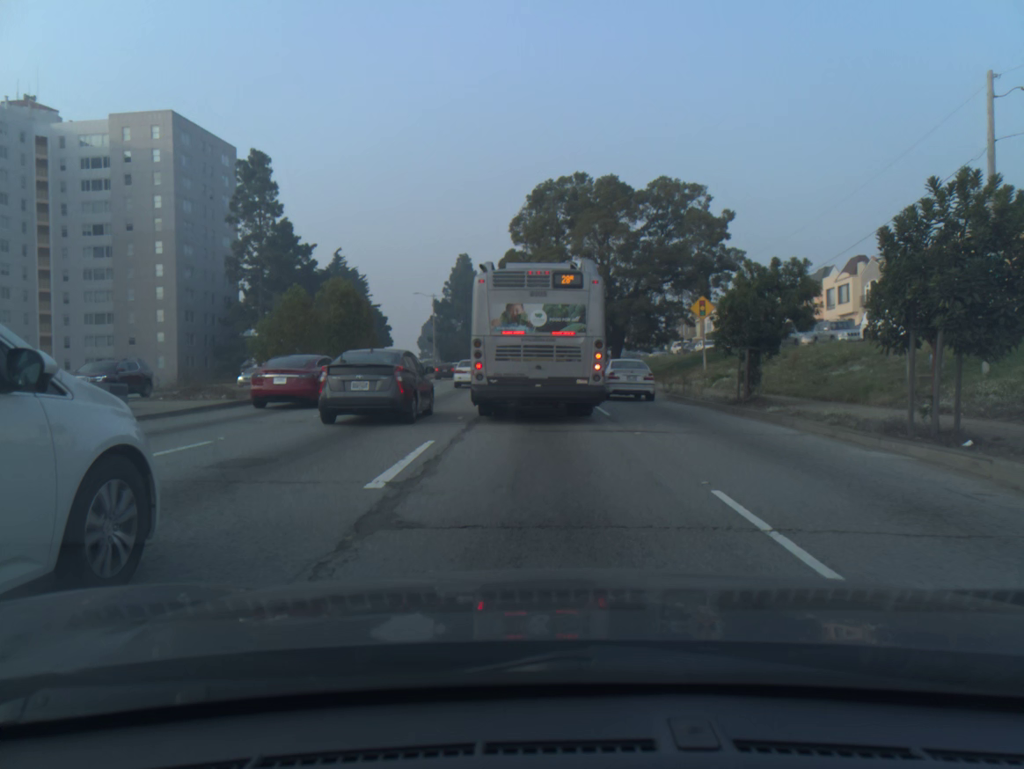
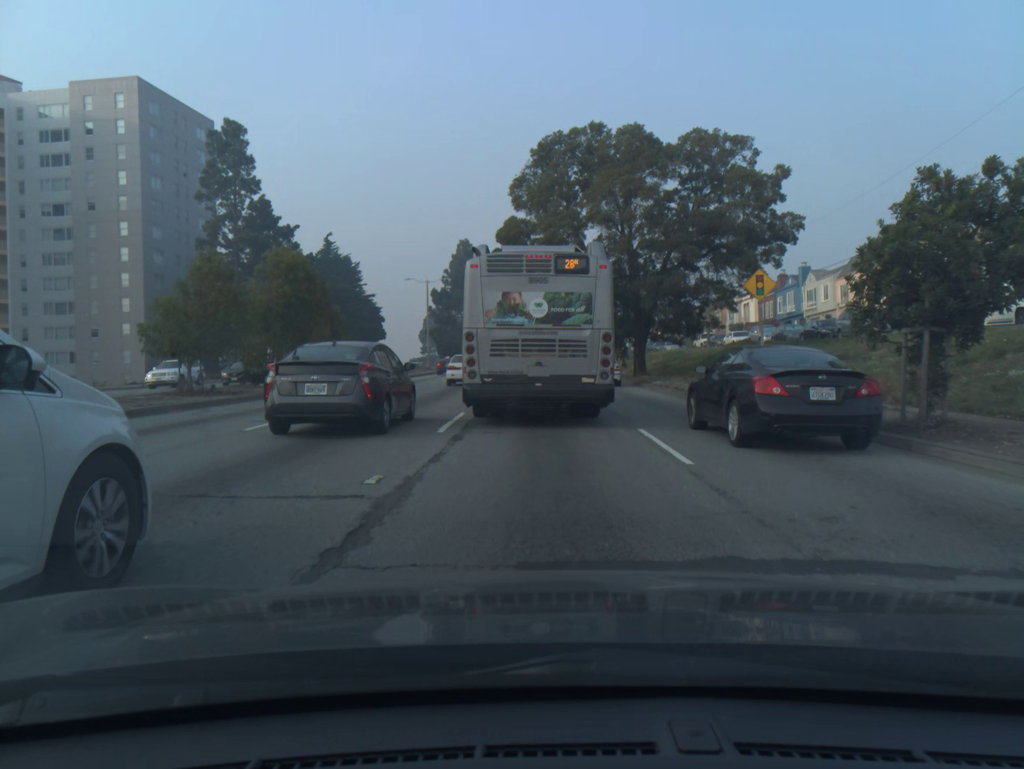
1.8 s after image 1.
(-0.1, +9.0) m; -1°
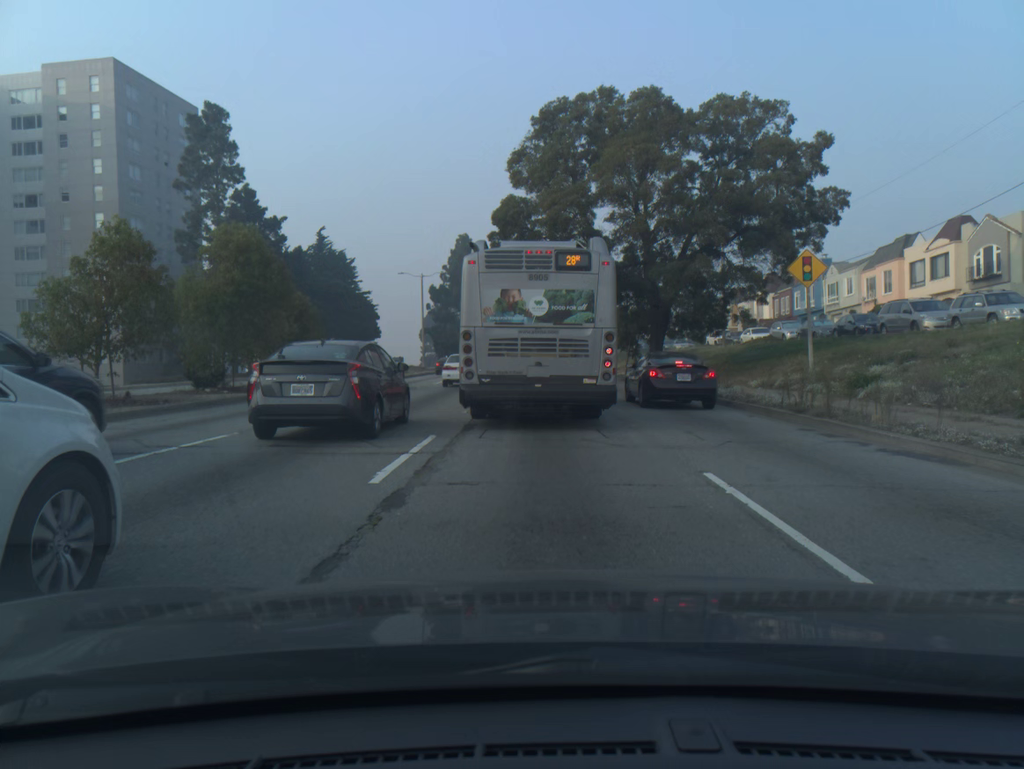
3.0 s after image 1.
(0.0, +5.2) m; 0°
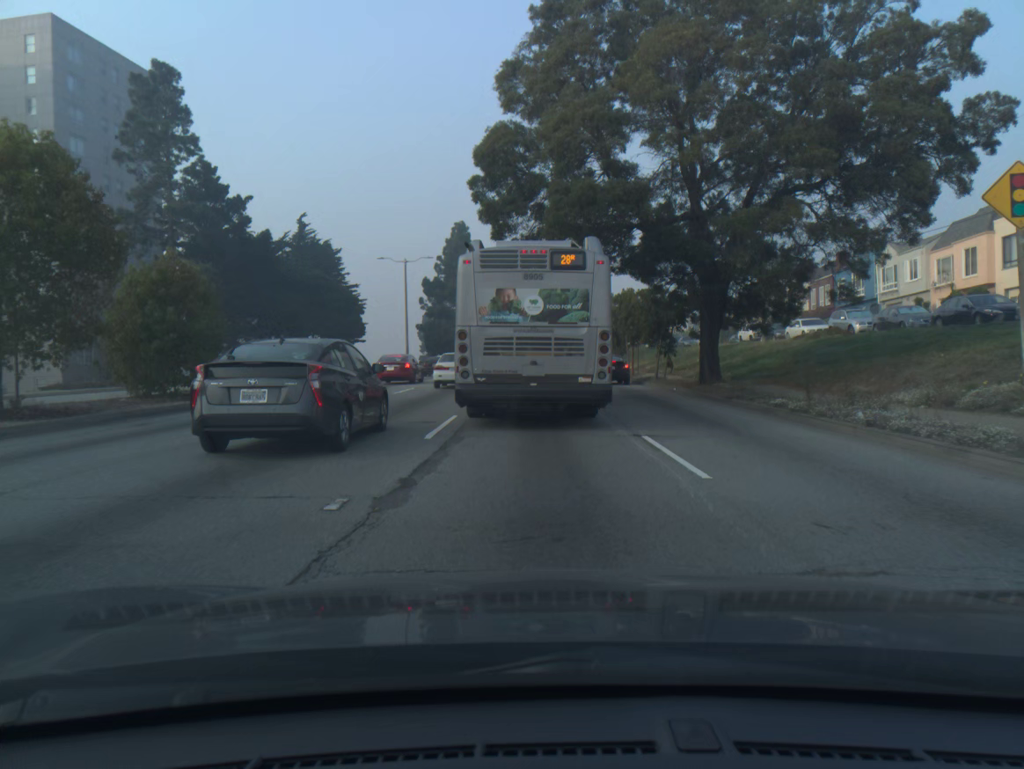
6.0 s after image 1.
(0.0, +10.9) m; 0°
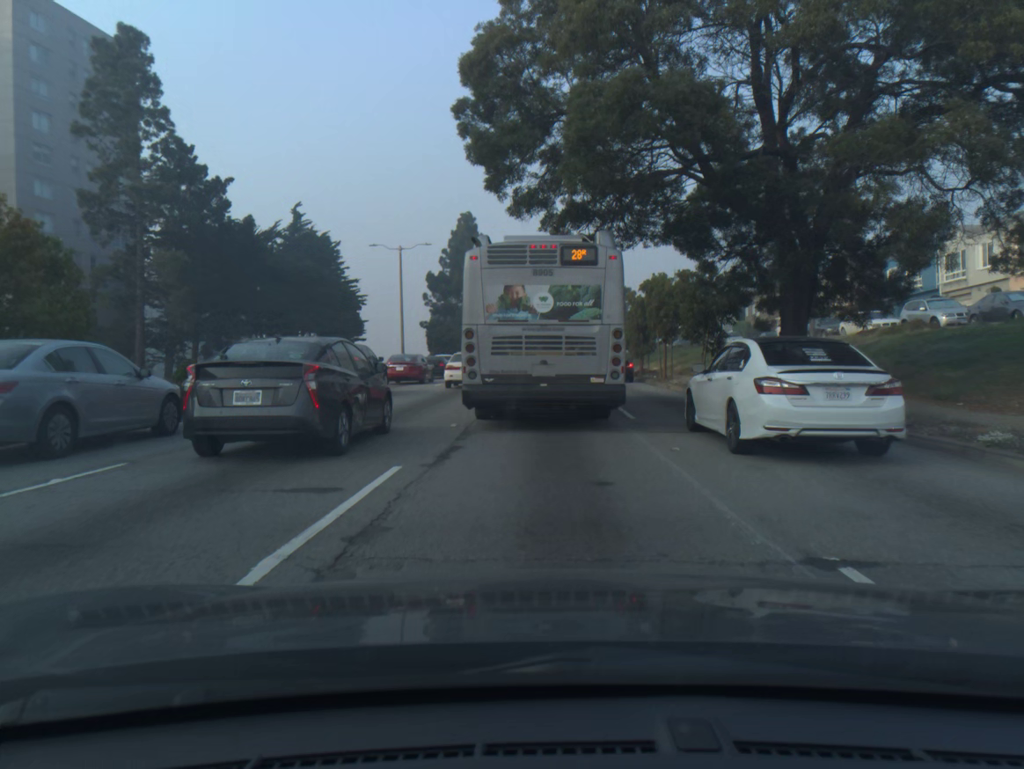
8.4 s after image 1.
(0.0, +7.5) m; -1°
